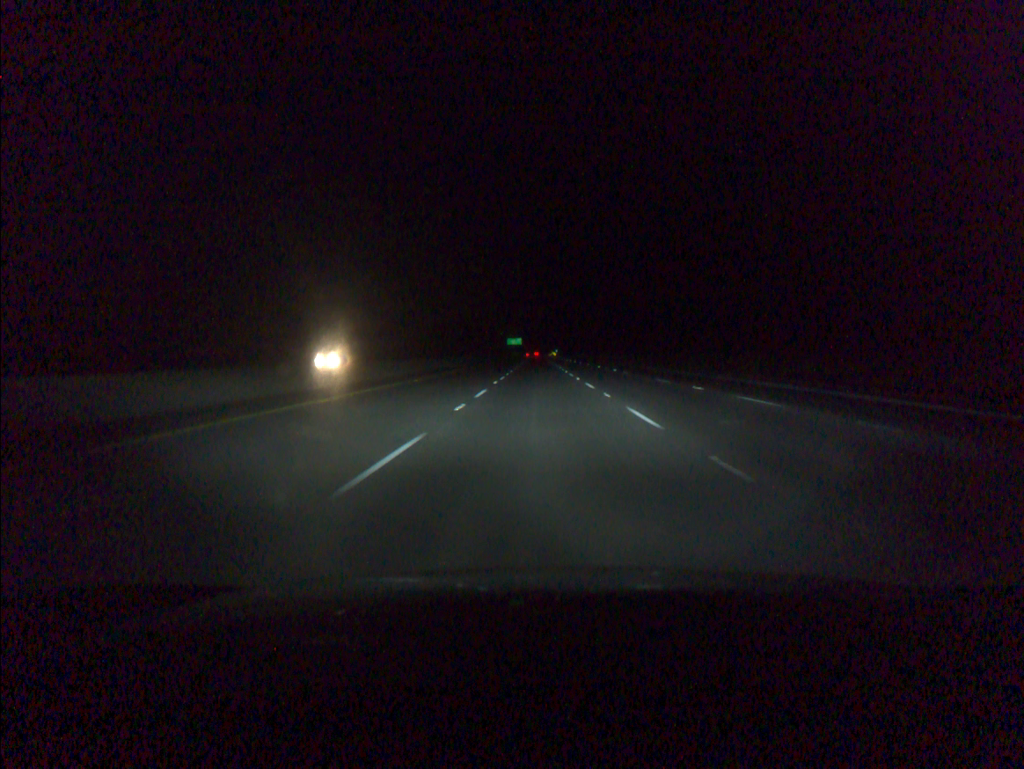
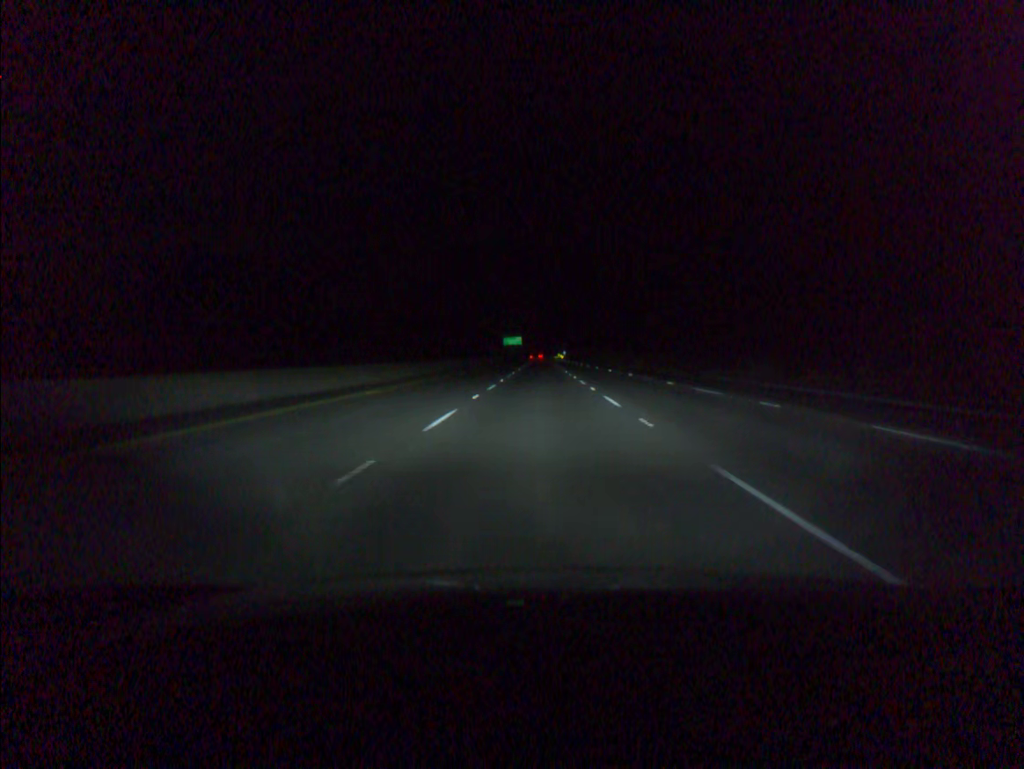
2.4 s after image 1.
(-0.1, +81.9) m; 0°
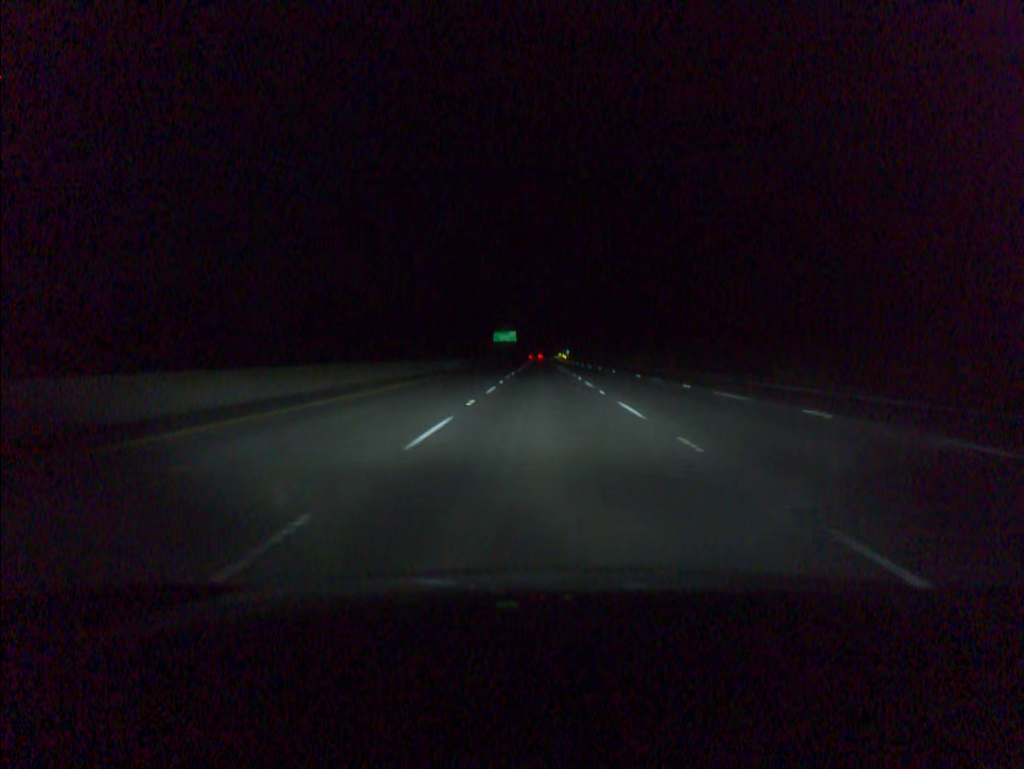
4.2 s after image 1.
(0.0, +61.4) m; 0°
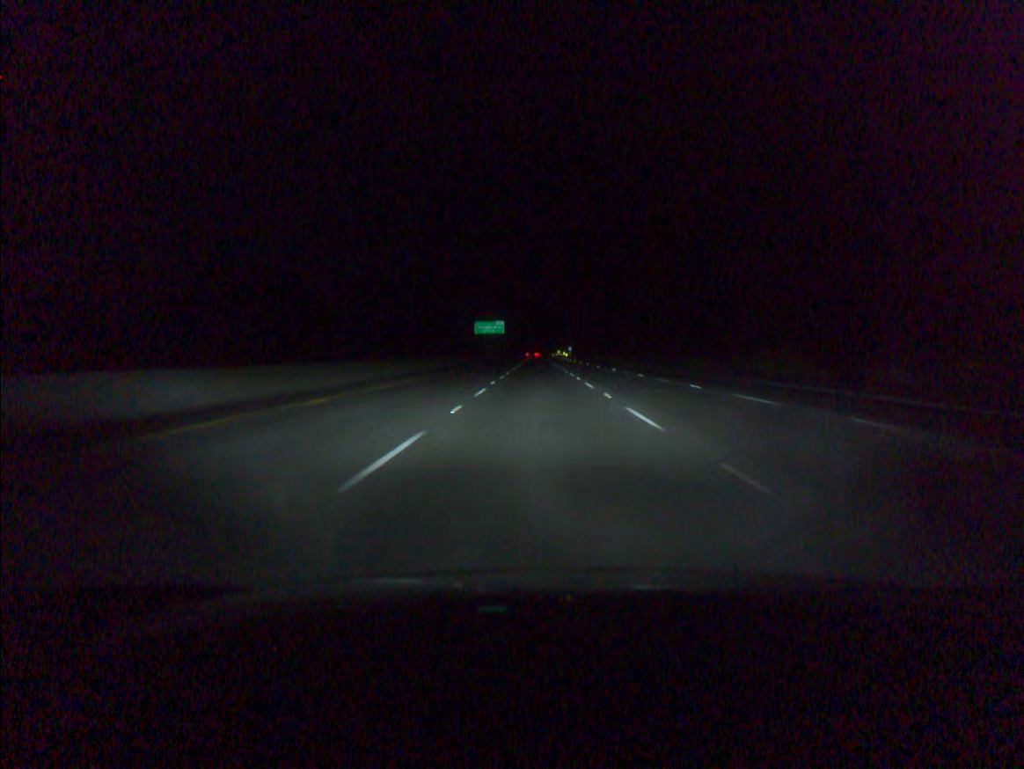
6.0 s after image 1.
(+0.1, +61.3) m; 0°
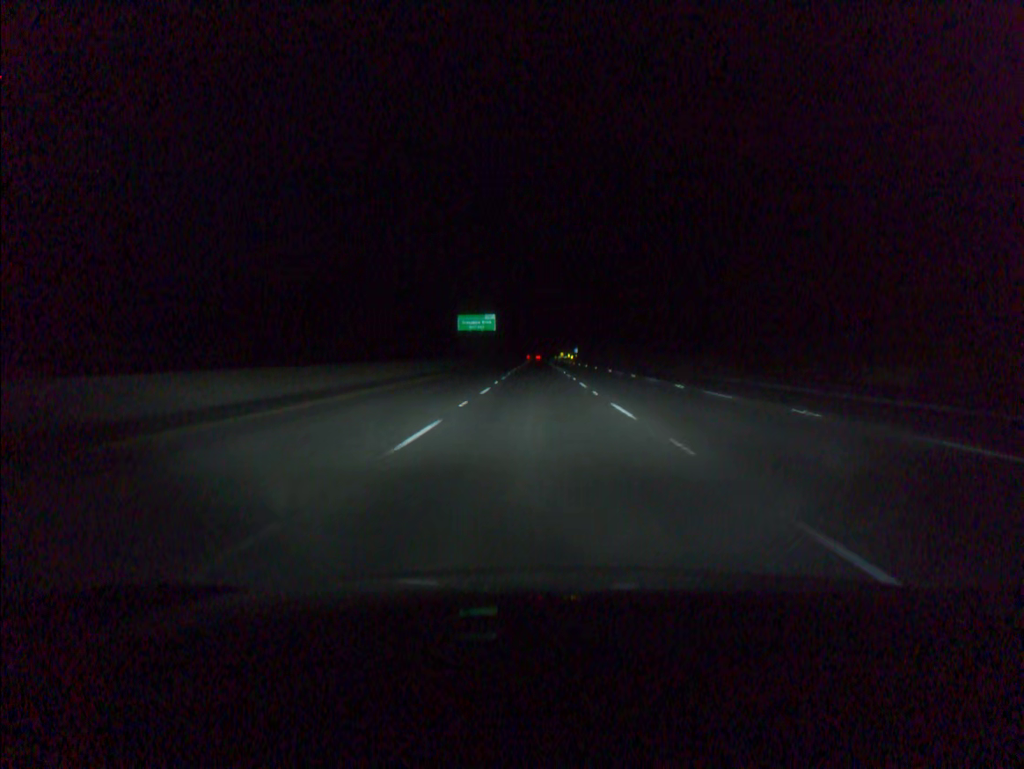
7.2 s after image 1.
(0.0, +40.8) m; 0°
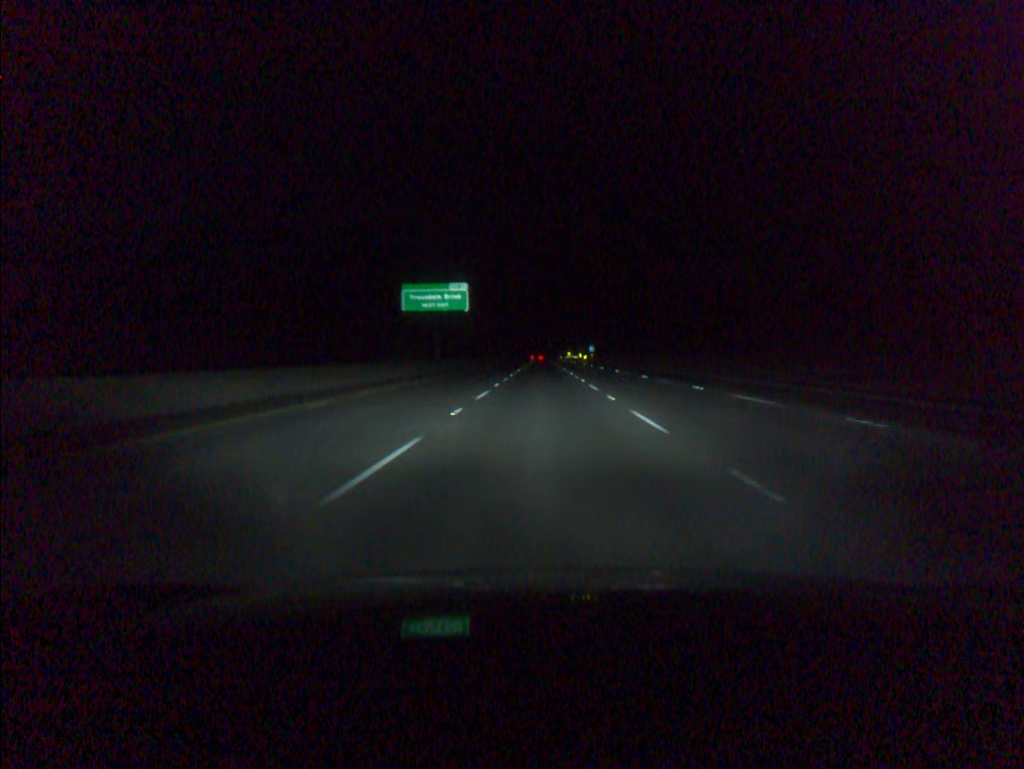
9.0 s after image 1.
(-0.2, +61.3) m; 0°
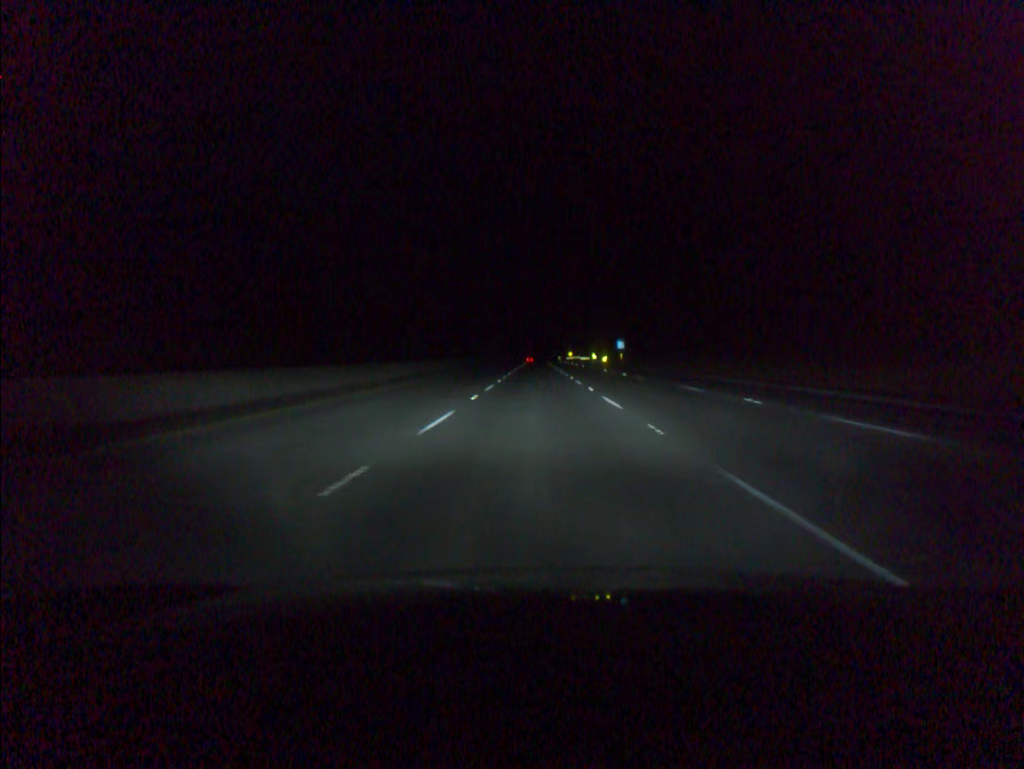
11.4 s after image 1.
(+0.3, +81.8) m; 0°
